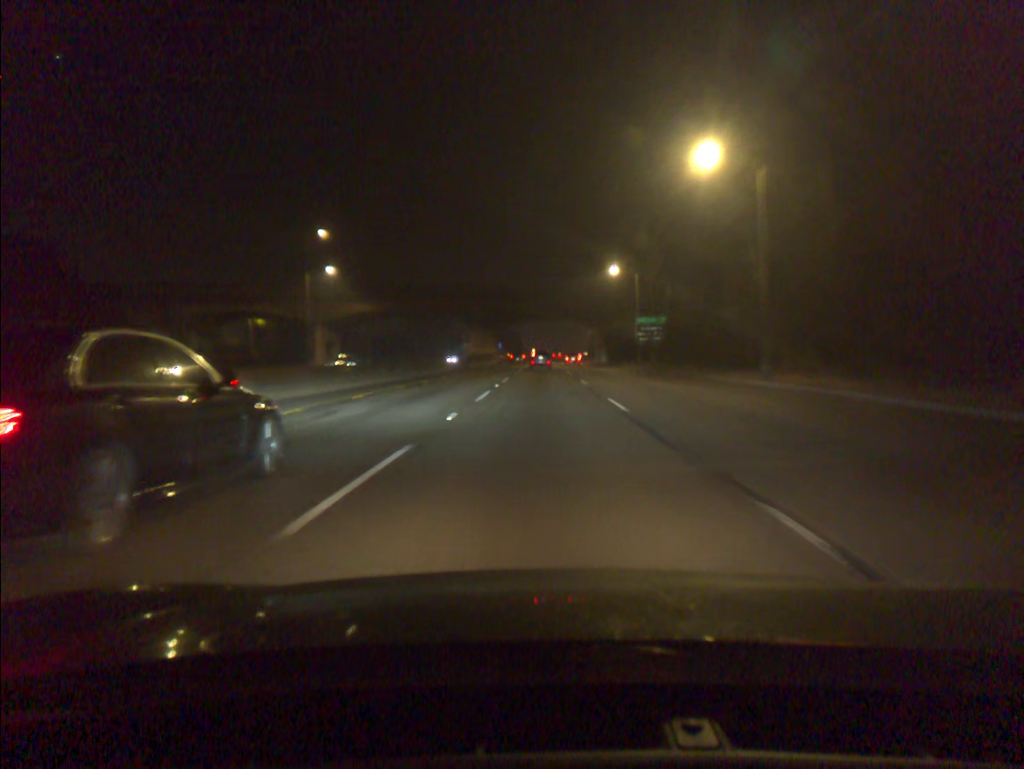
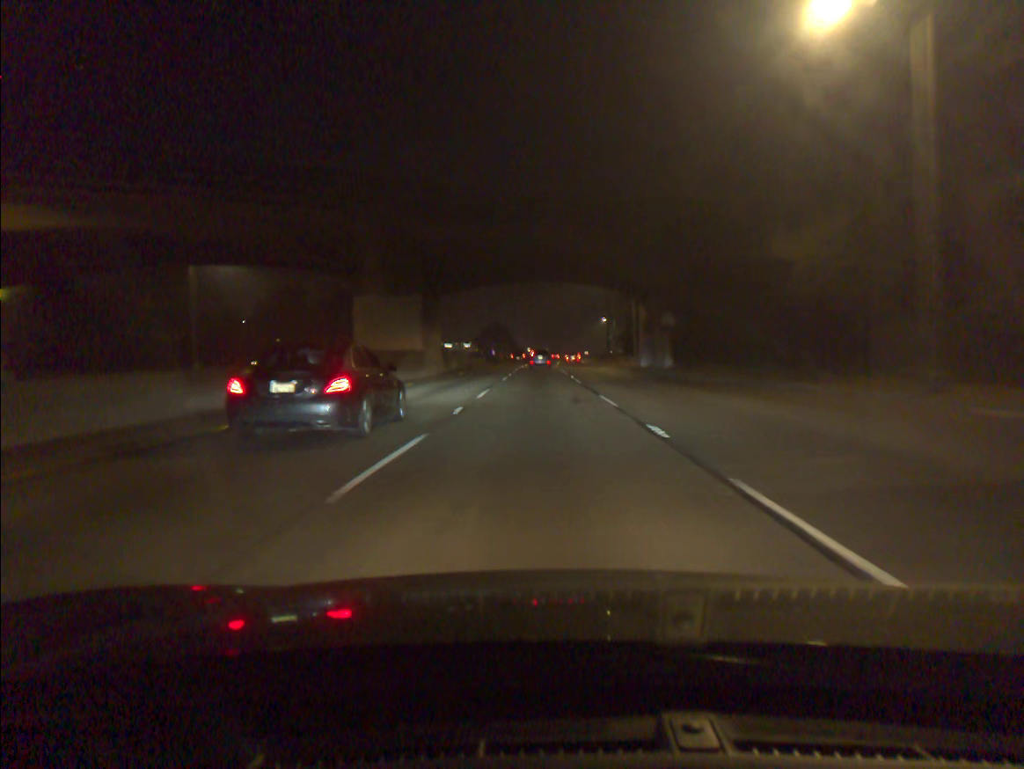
(+0.1, +57.7) m; 0°
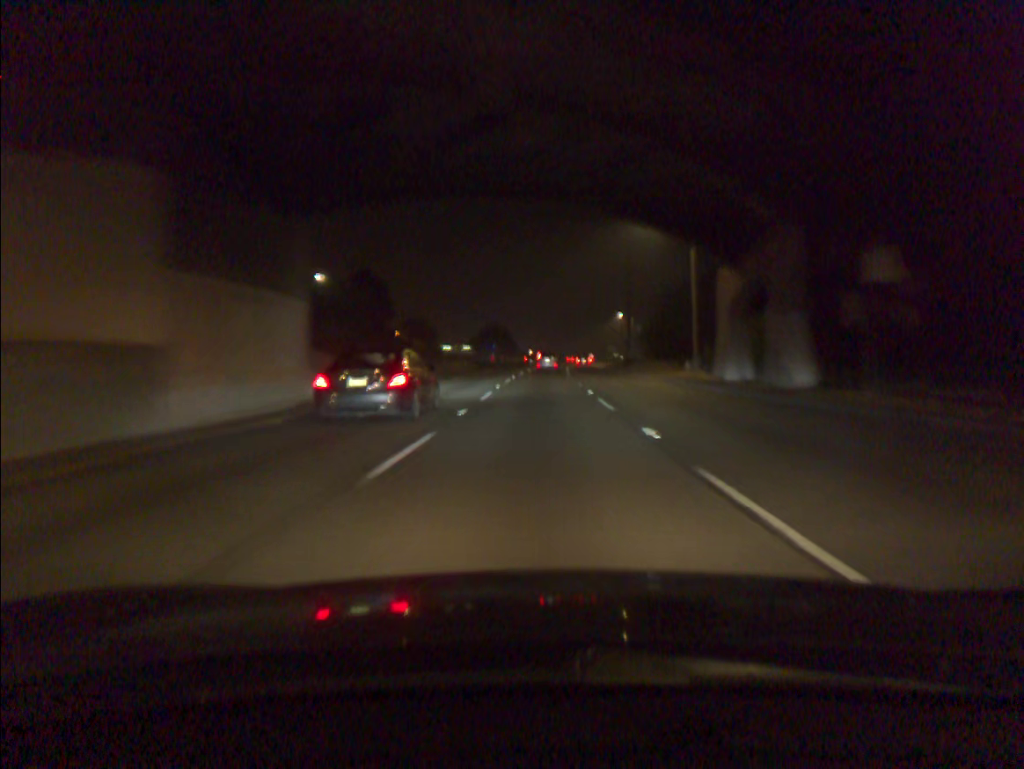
(-0.1, +28.6) m; 0°
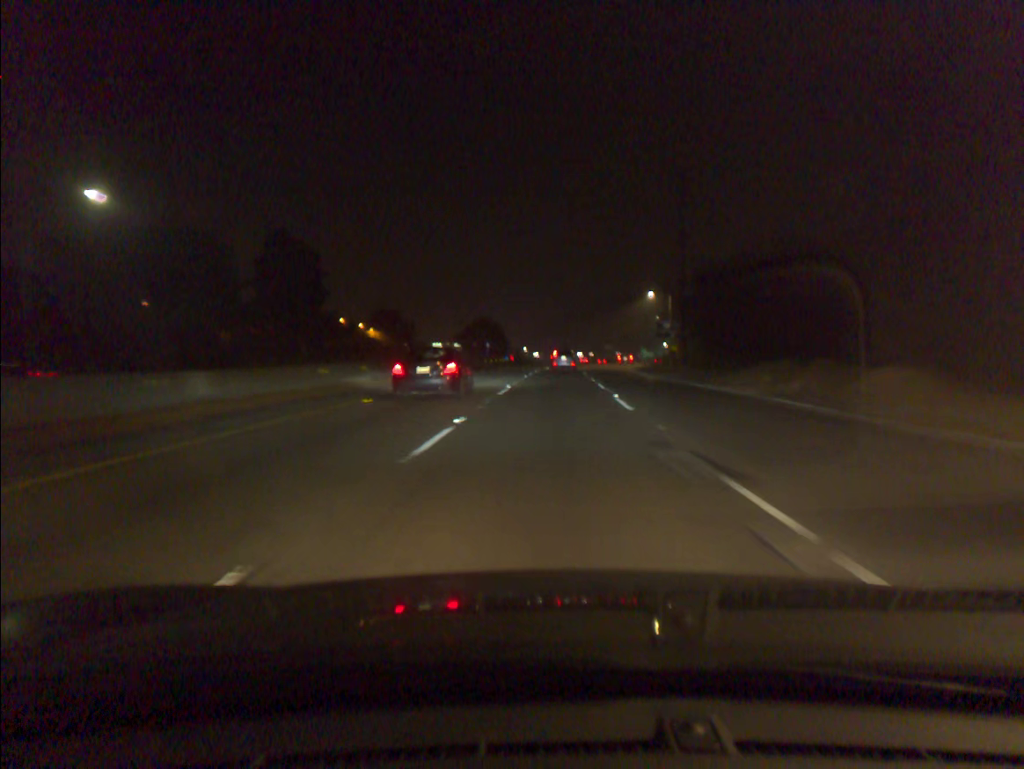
(-0.1, +42.5) m; 0°
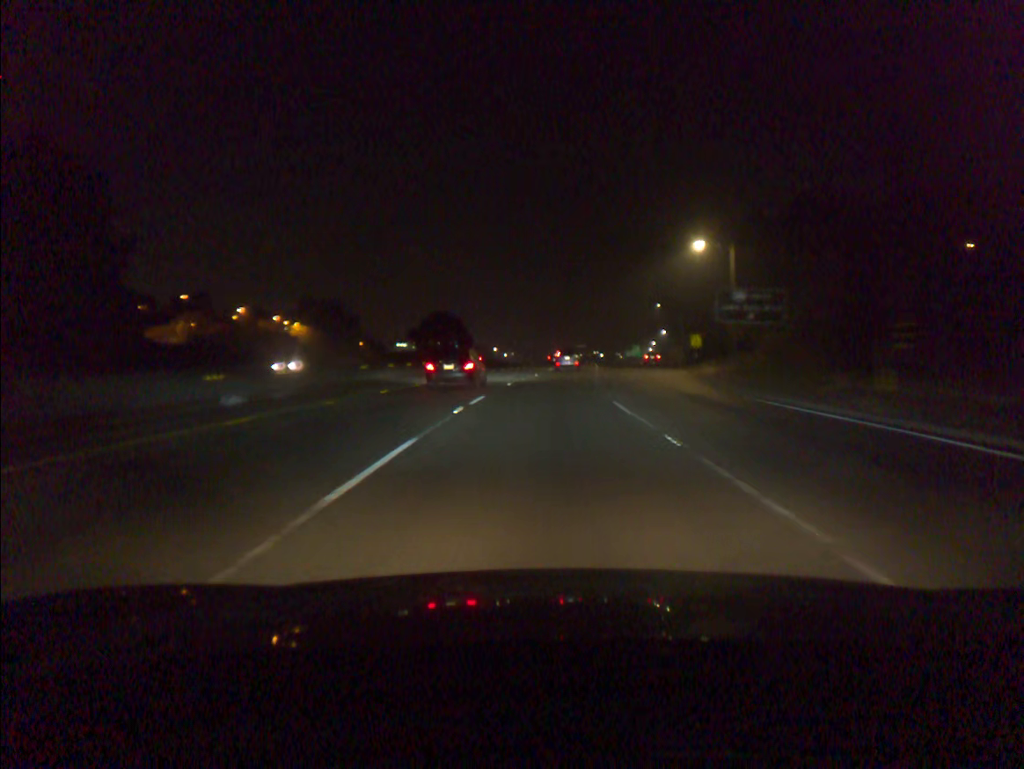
(+0.7, +42.3) m; +2°
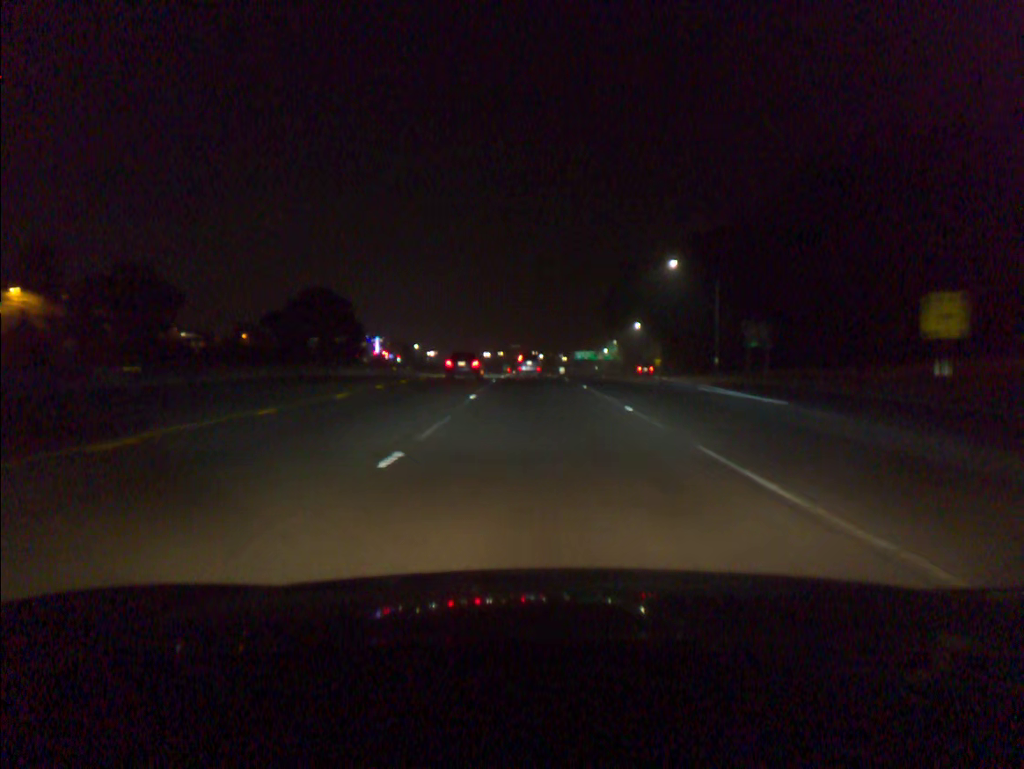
(+2.7, +70.1) m; +5°
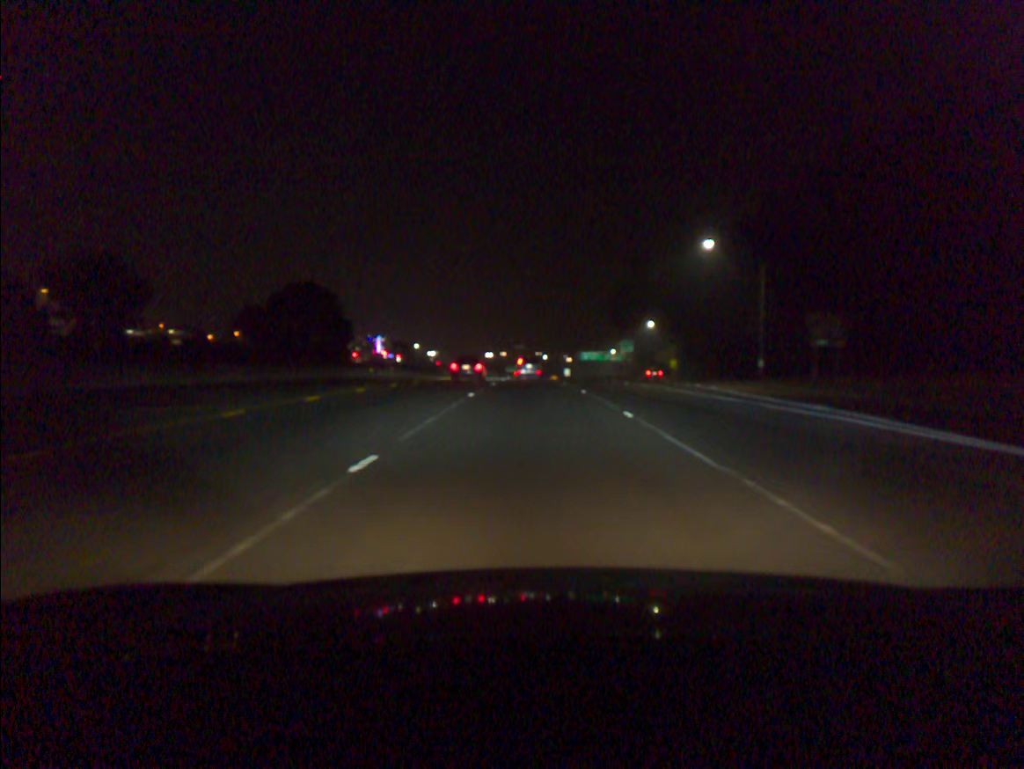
(0.0, +14.0) m; 0°
